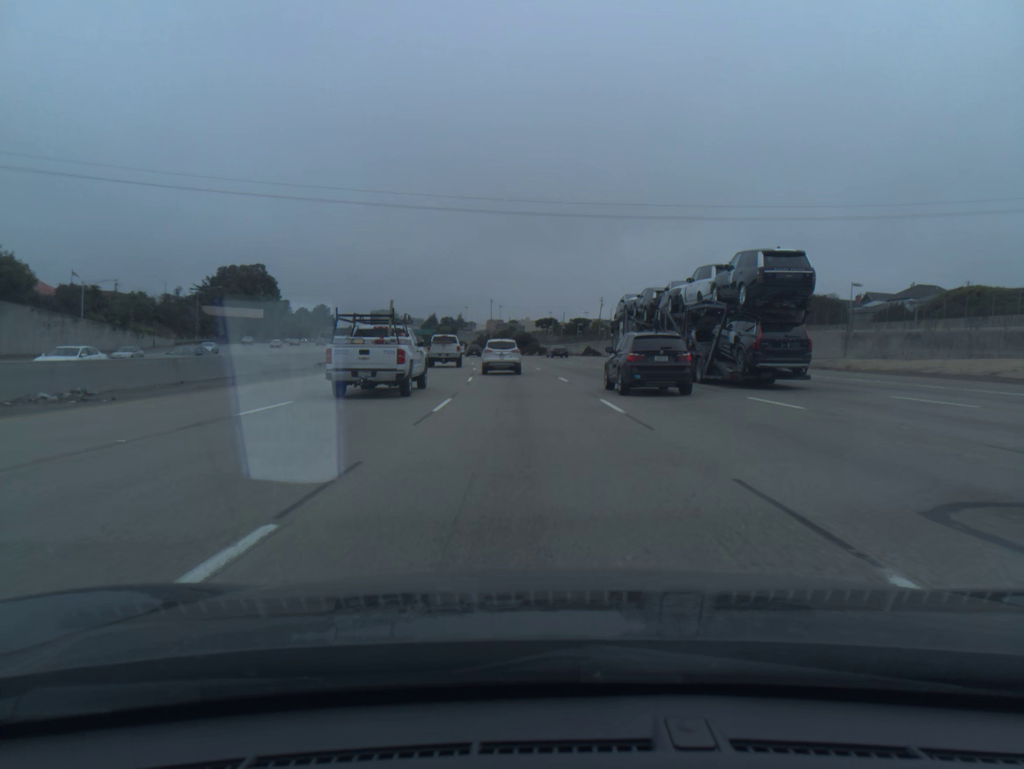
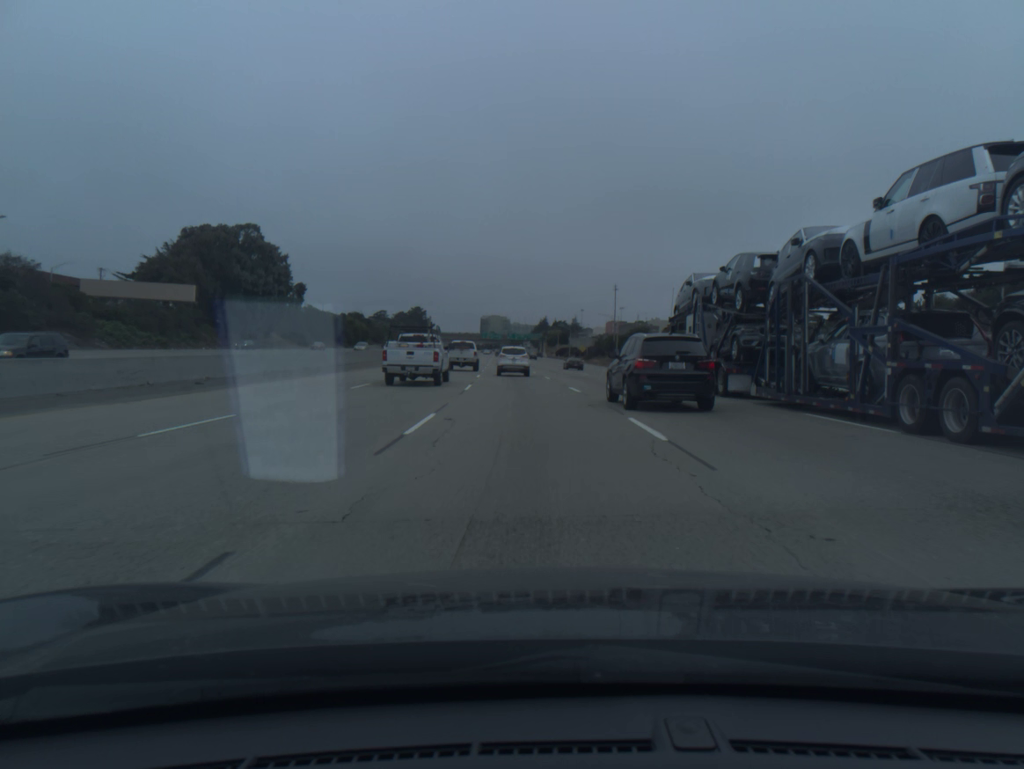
(-6.7, +89.3) m; -8°
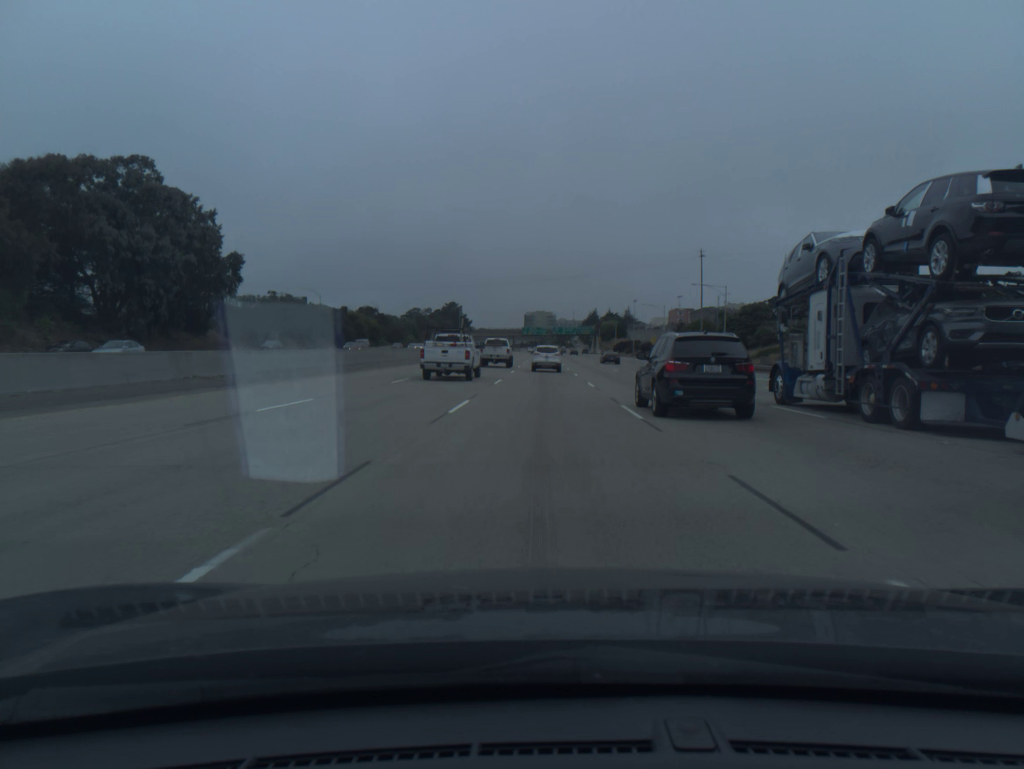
(-1.8, +53.4) m; -3°
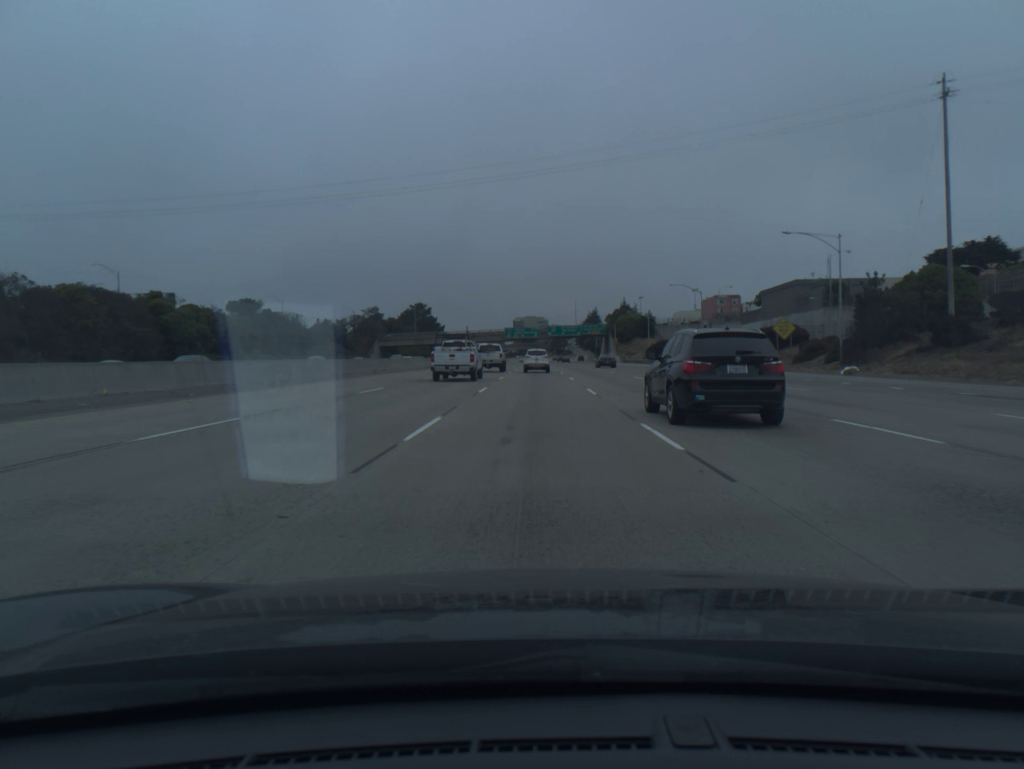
(+0.4, +90.0) m; 0°
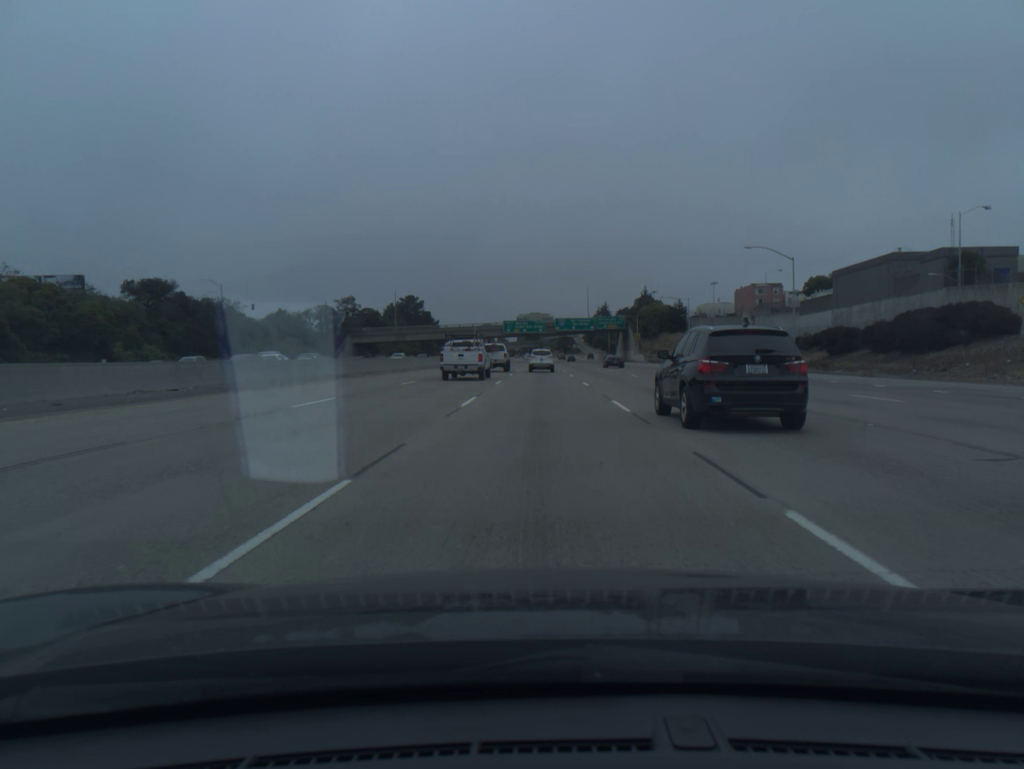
(-0.1, +36.2) m; 0°
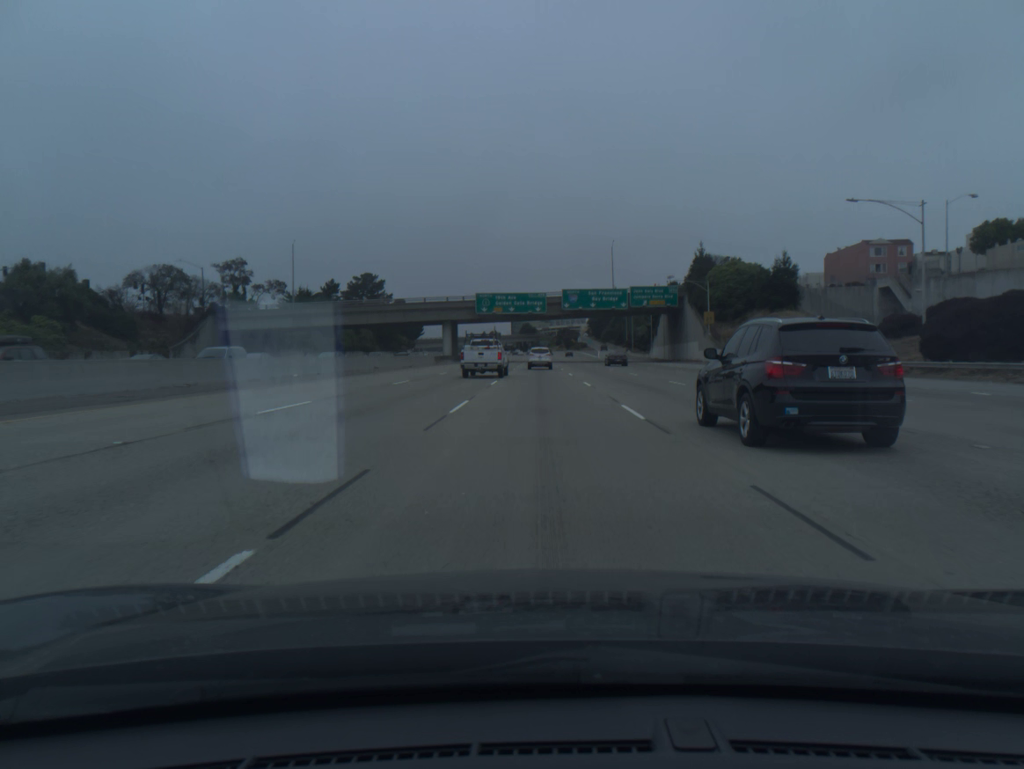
(0.0, +72.7) m; 0°
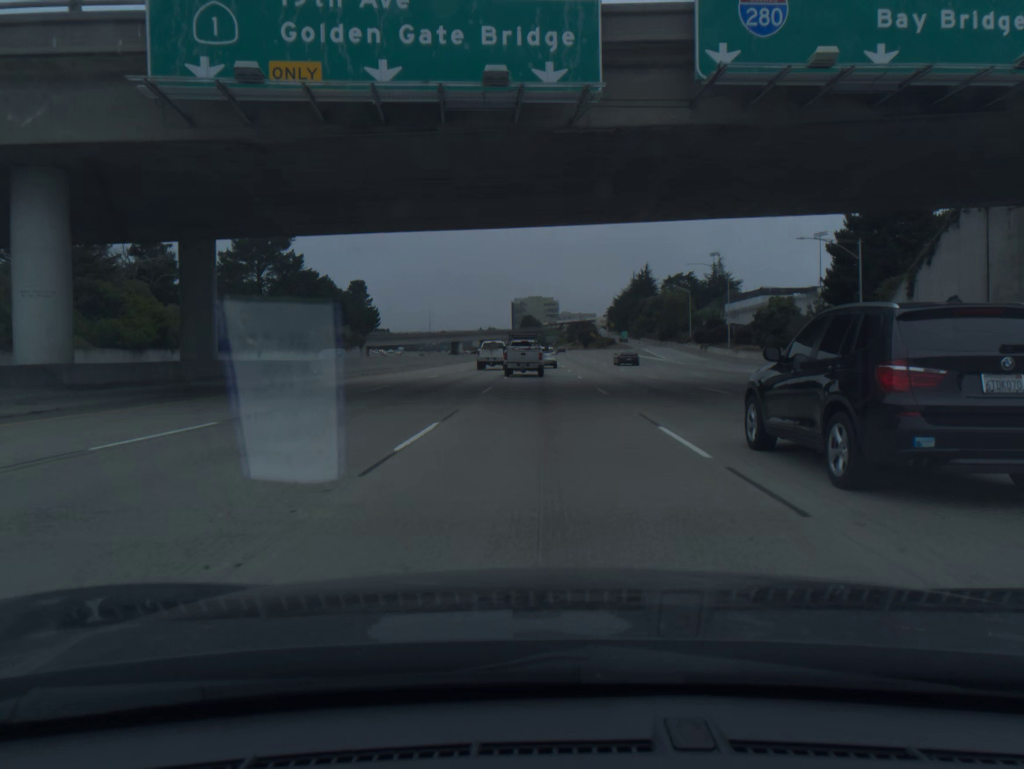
(0.0, +91.1) m; 0°
